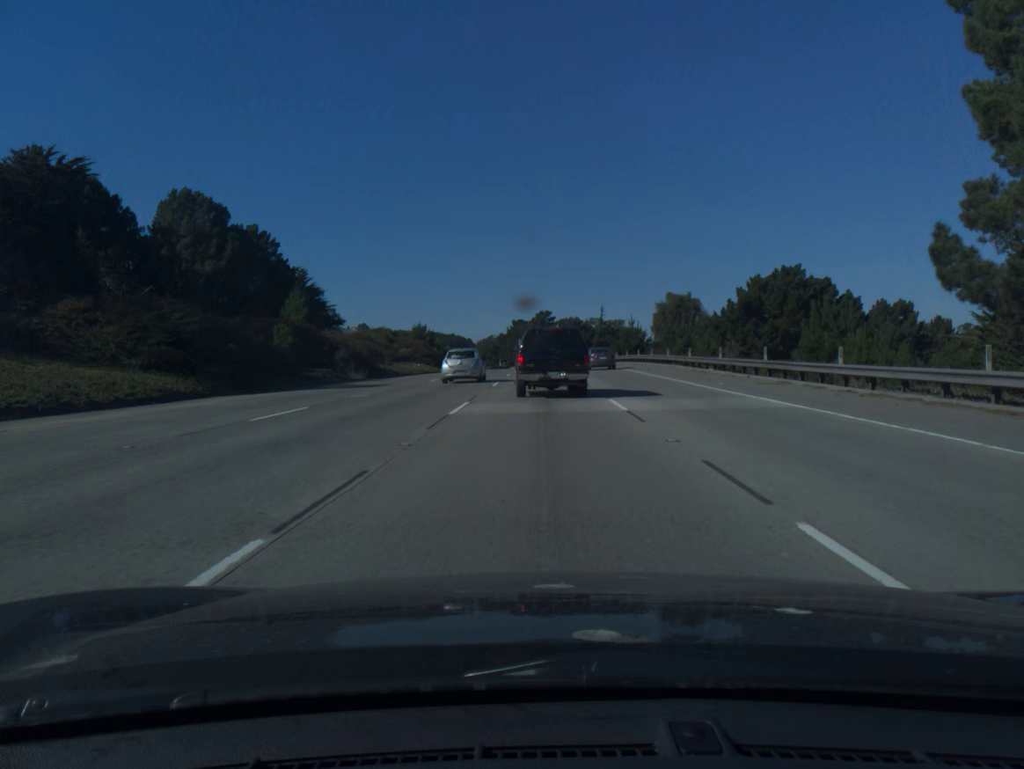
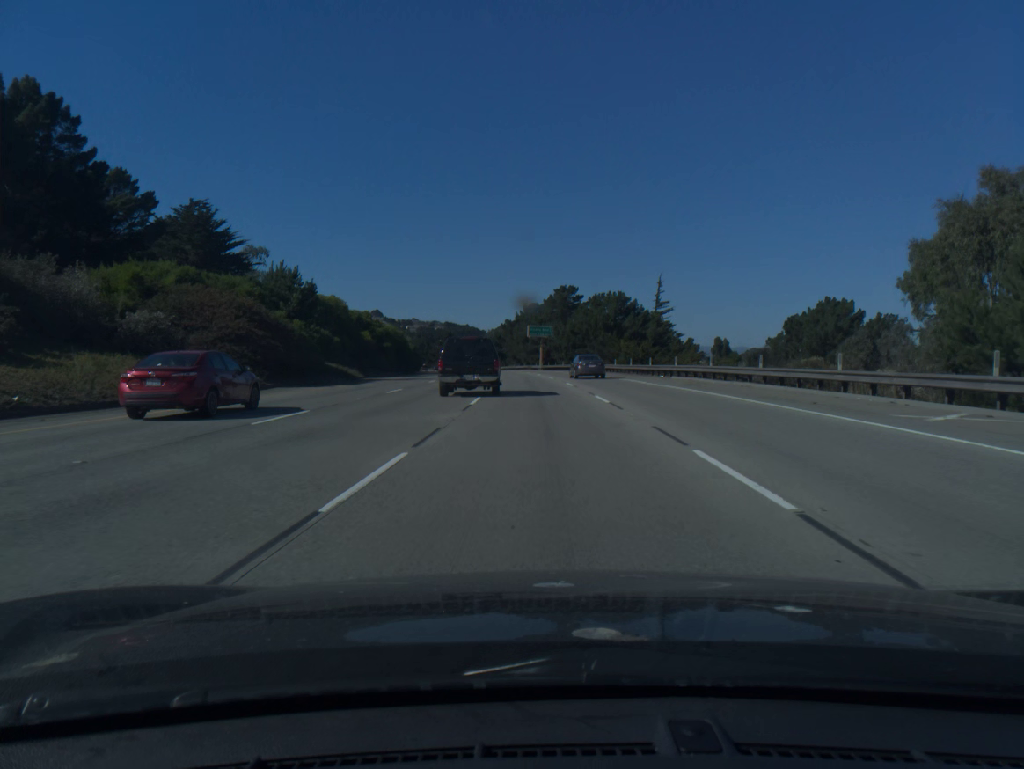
(-0.5, +68.7) m; -1°
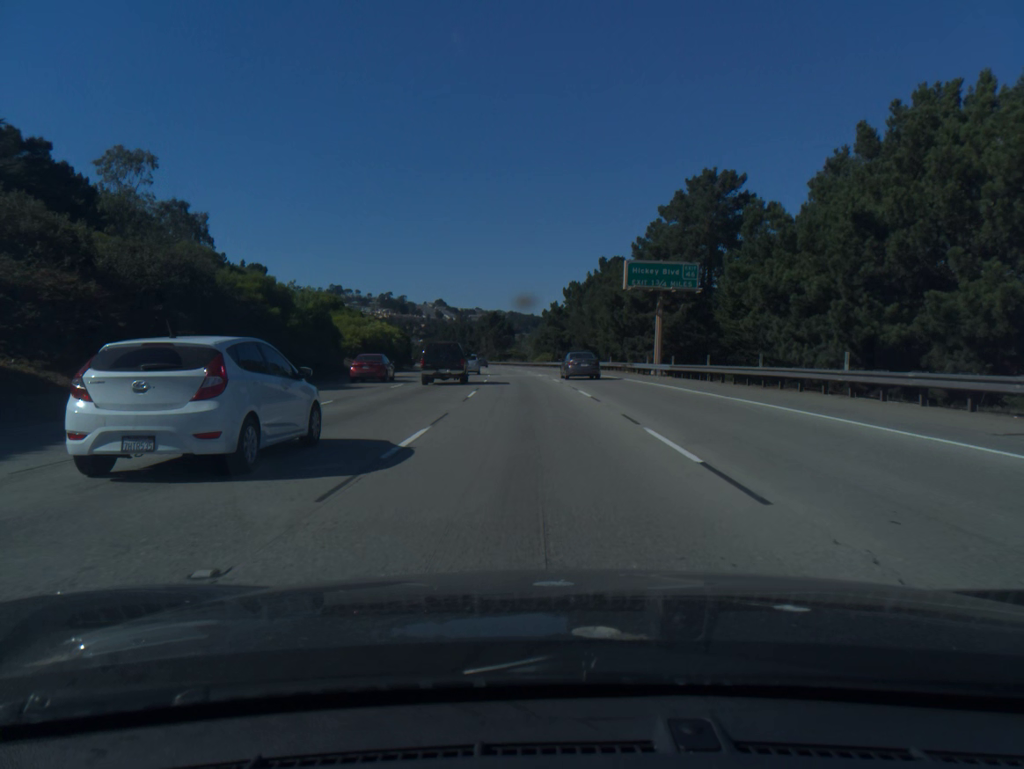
(-3.2, +84.5) m; -5°
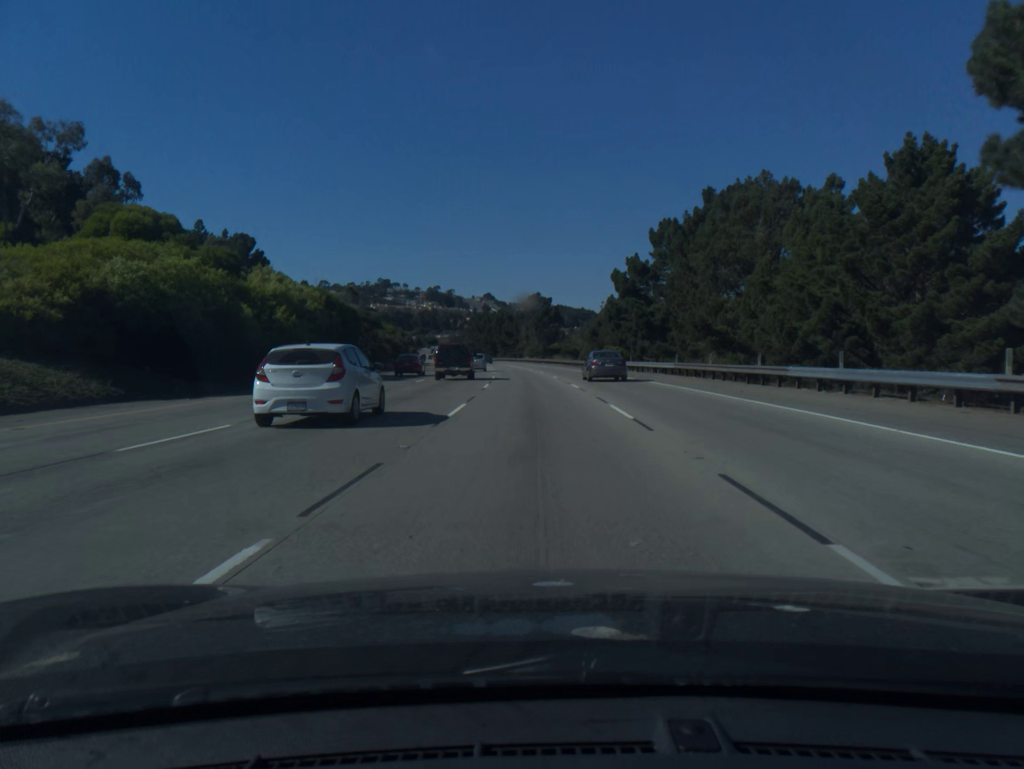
(-1.6, +52.1) m; -4°
